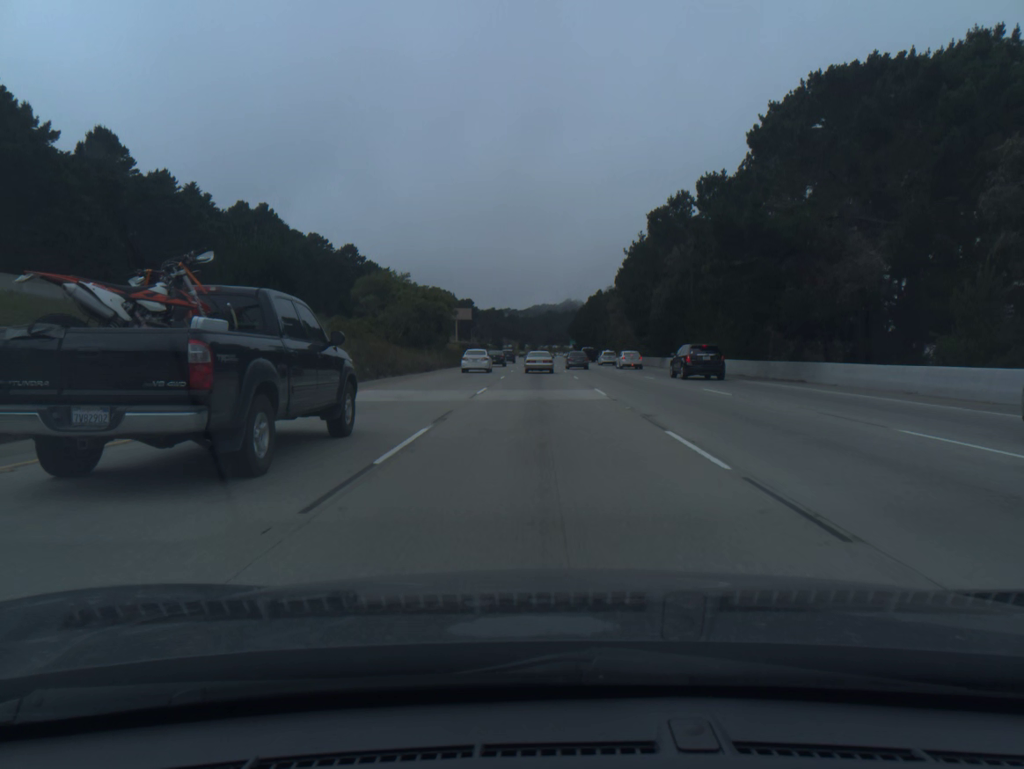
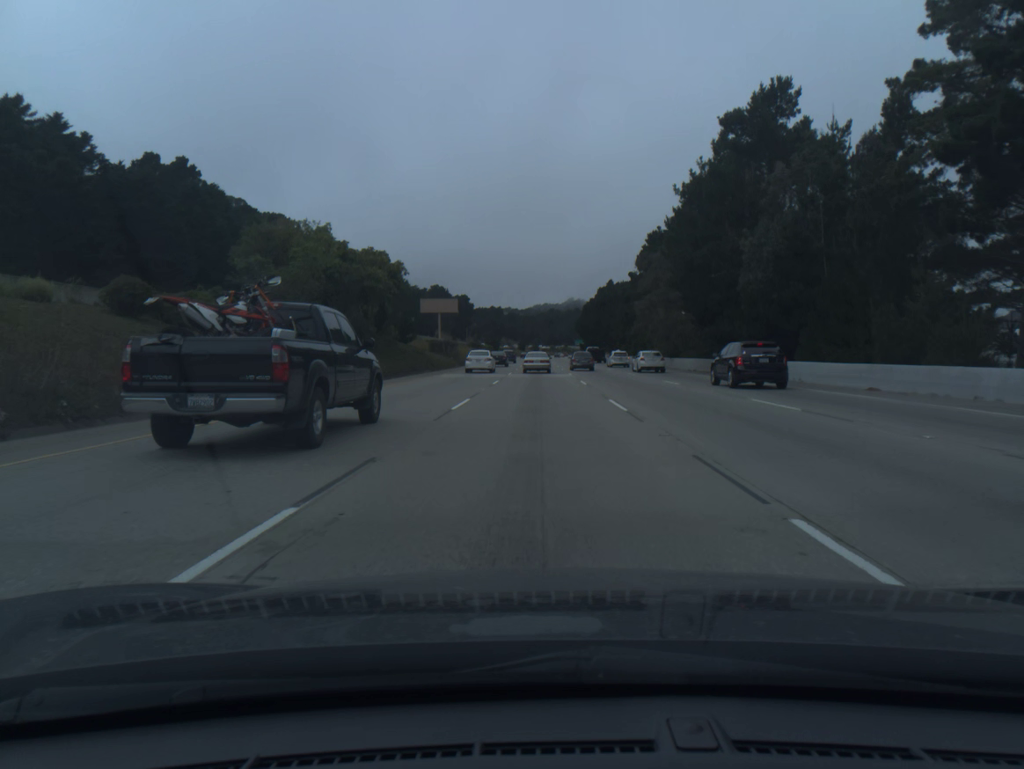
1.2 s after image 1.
(+0.1, +35.4) m; 0°
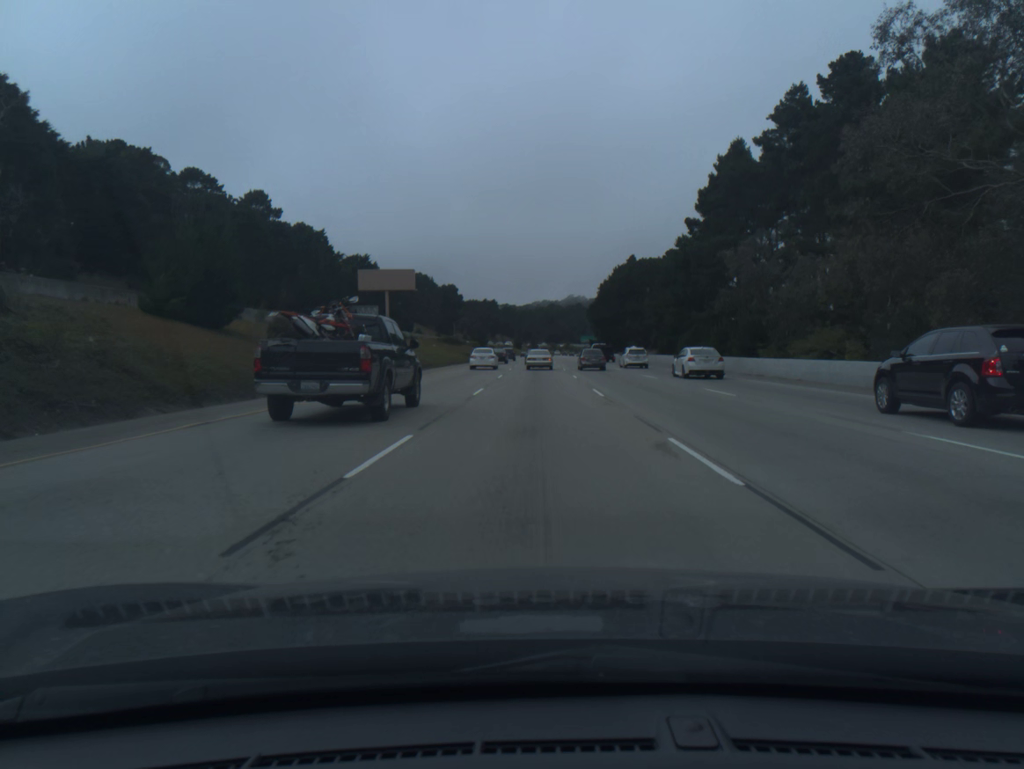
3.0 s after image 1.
(-0.1, +53.1) m; 0°
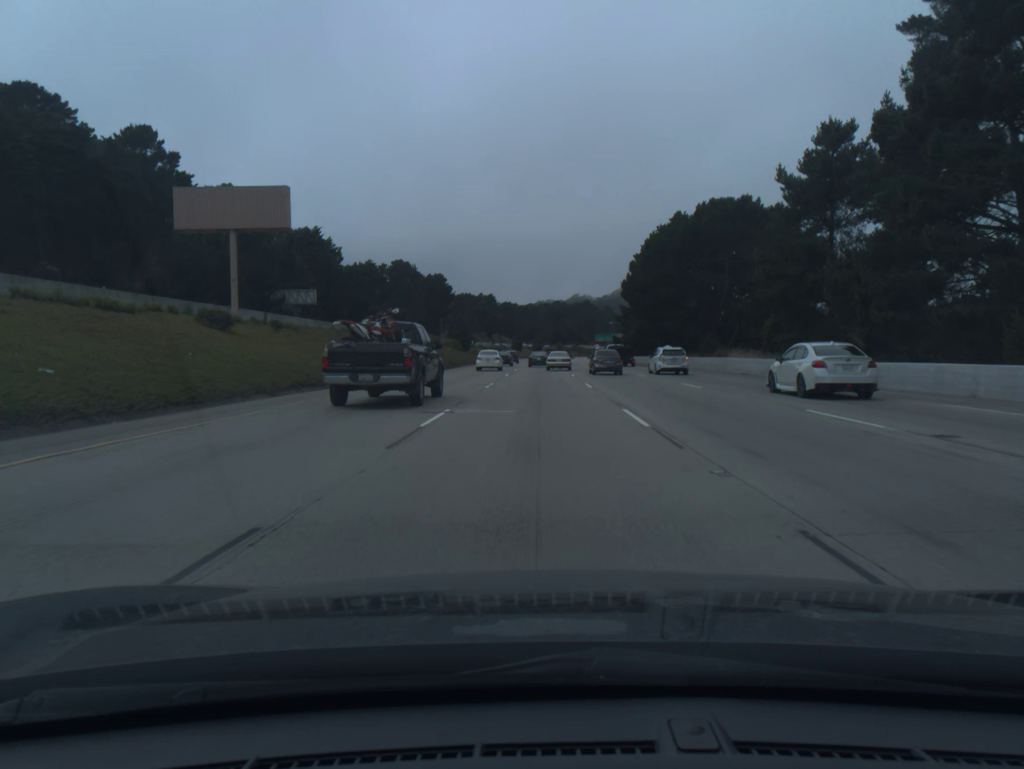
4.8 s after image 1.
(0.0, +53.0) m; 0°
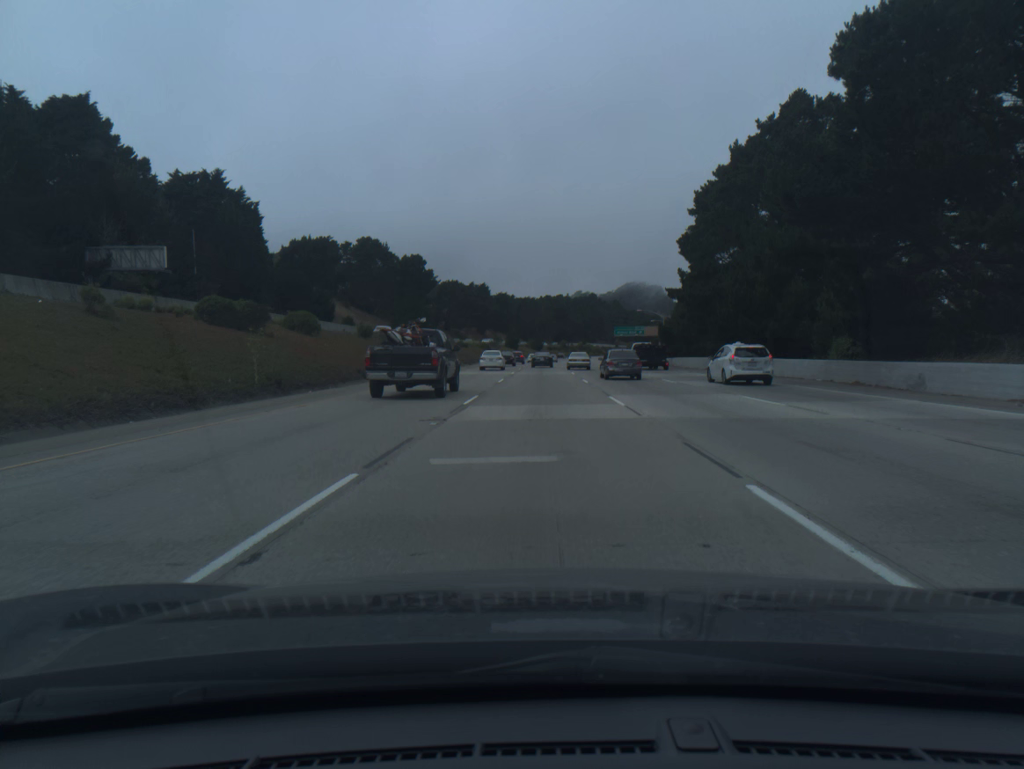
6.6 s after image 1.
(0.0, +53.0) m; 0°
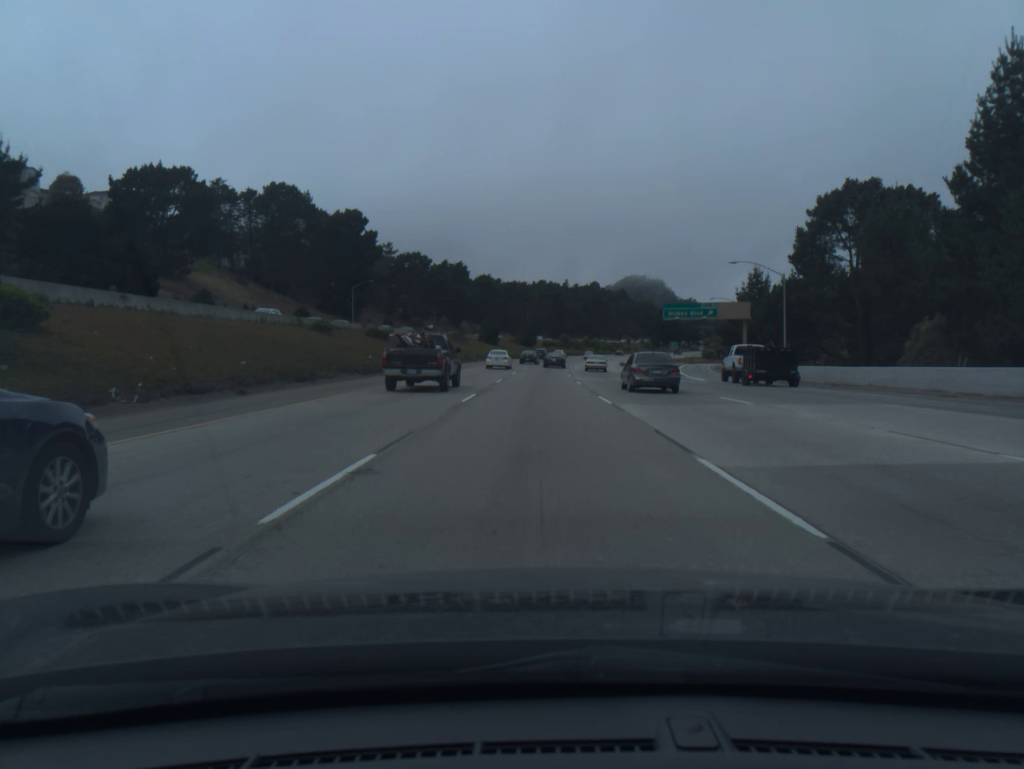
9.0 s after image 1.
(+0.3, +71.1) m; 0°
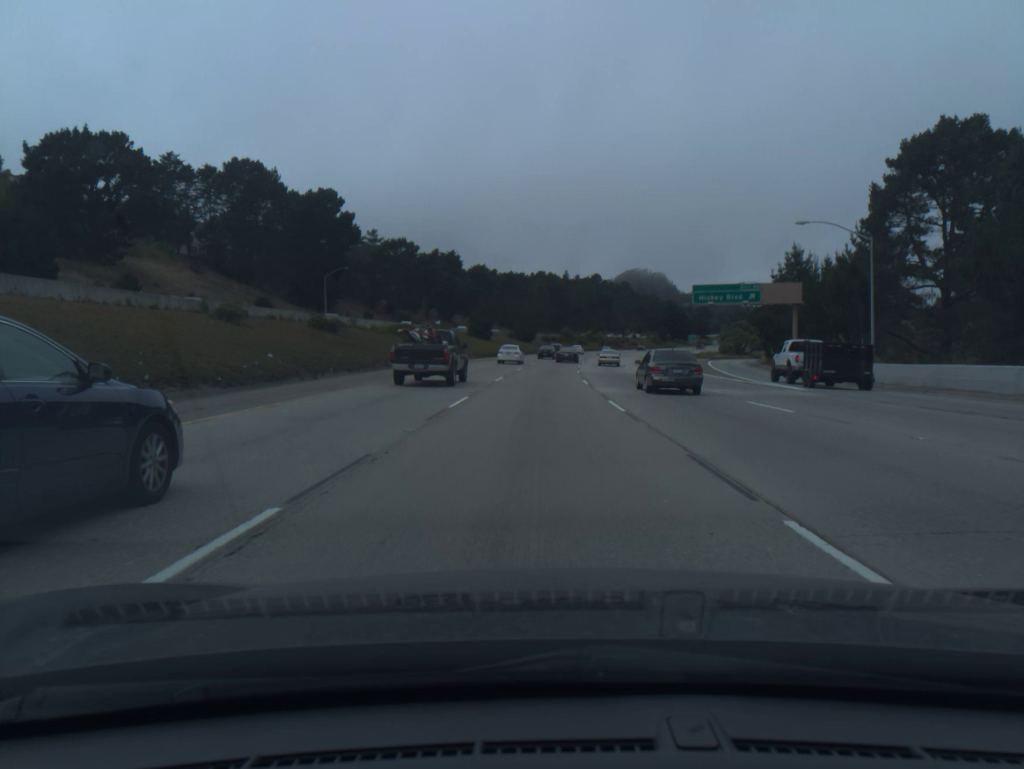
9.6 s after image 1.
(0.0, +17.9) m; 0°
